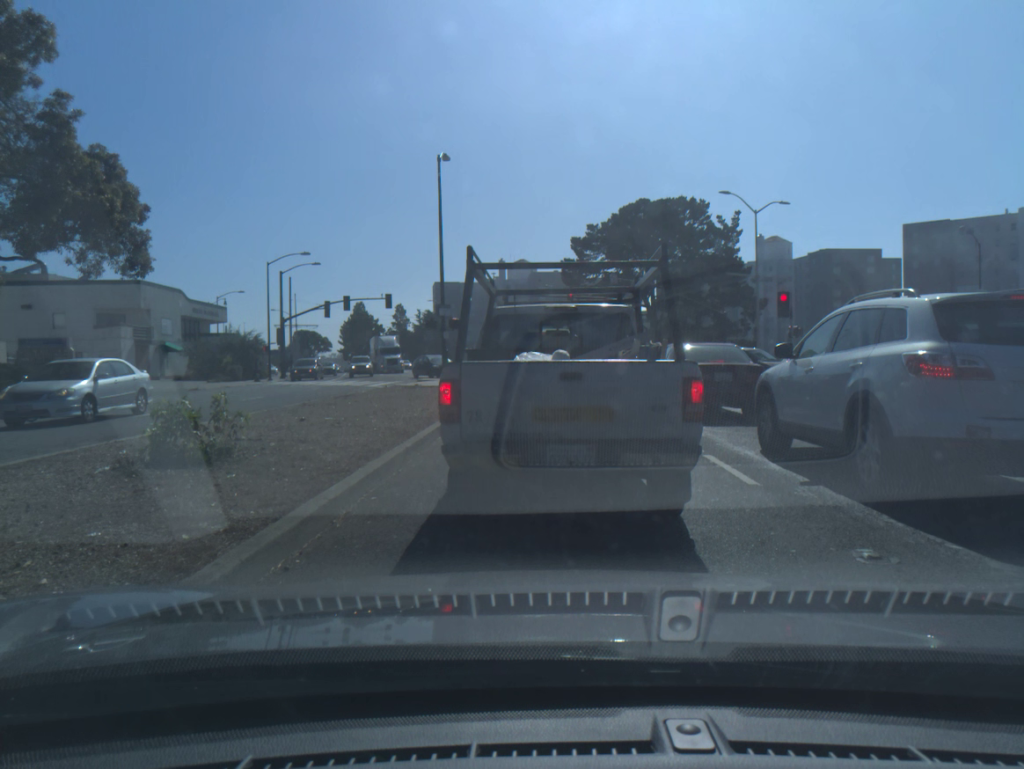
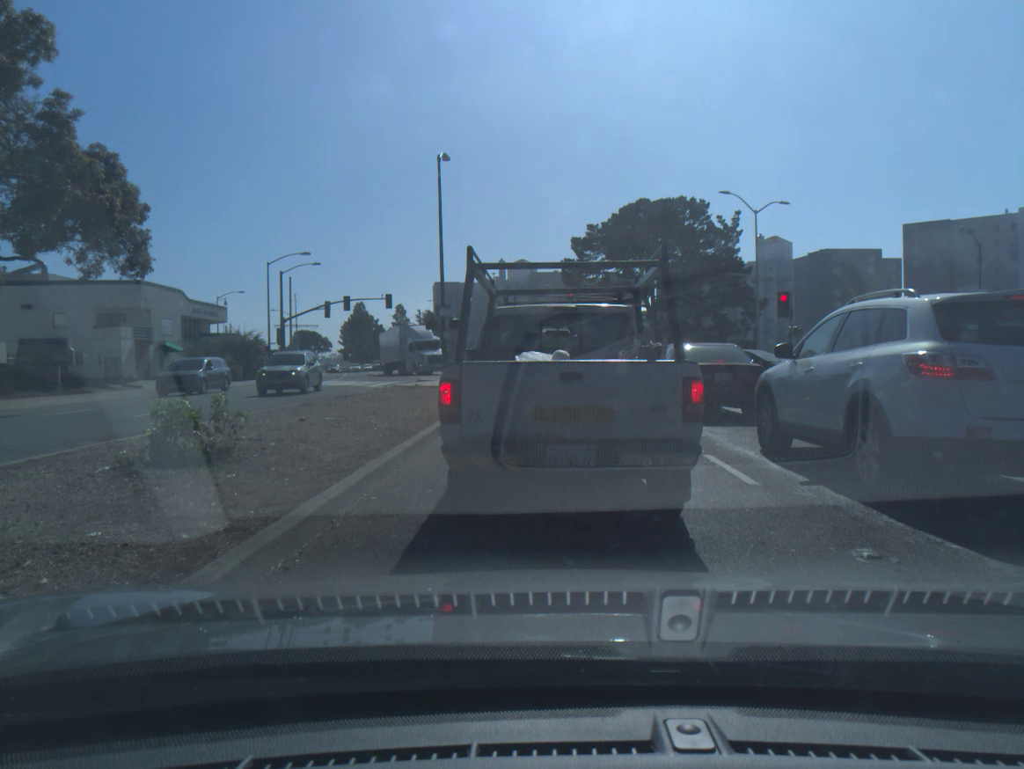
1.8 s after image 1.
(0.0, 0.0) m; 0°
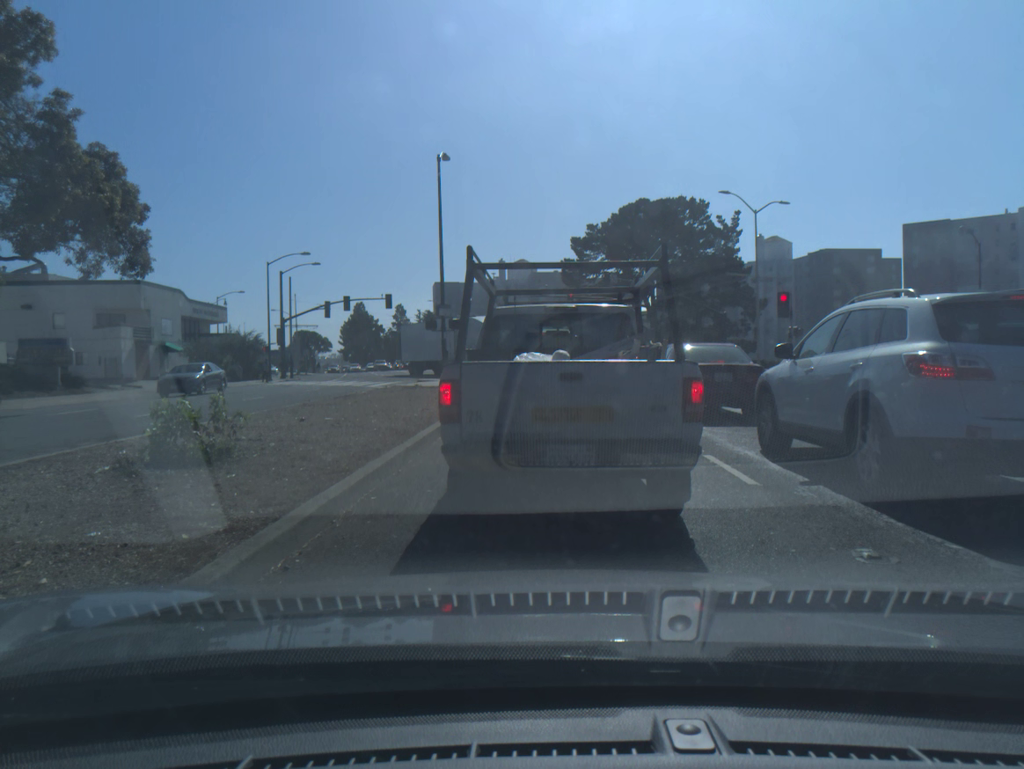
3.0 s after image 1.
(0.0, 0.0) m; 0°
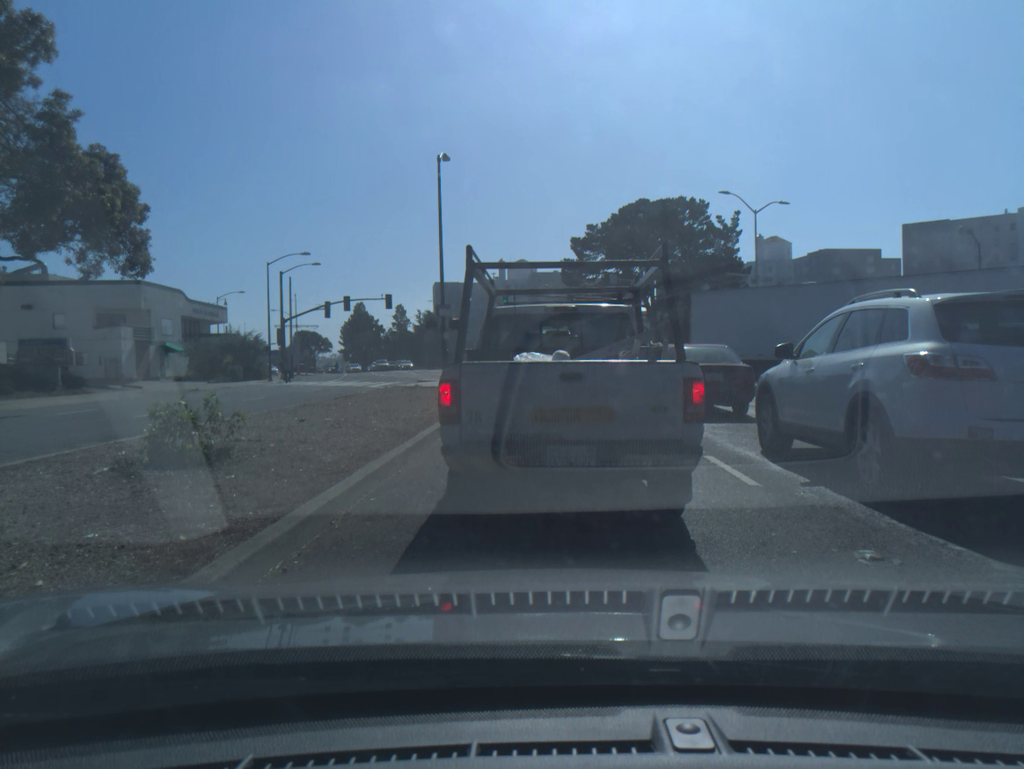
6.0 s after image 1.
(+0.1, 0.0) m; 0°
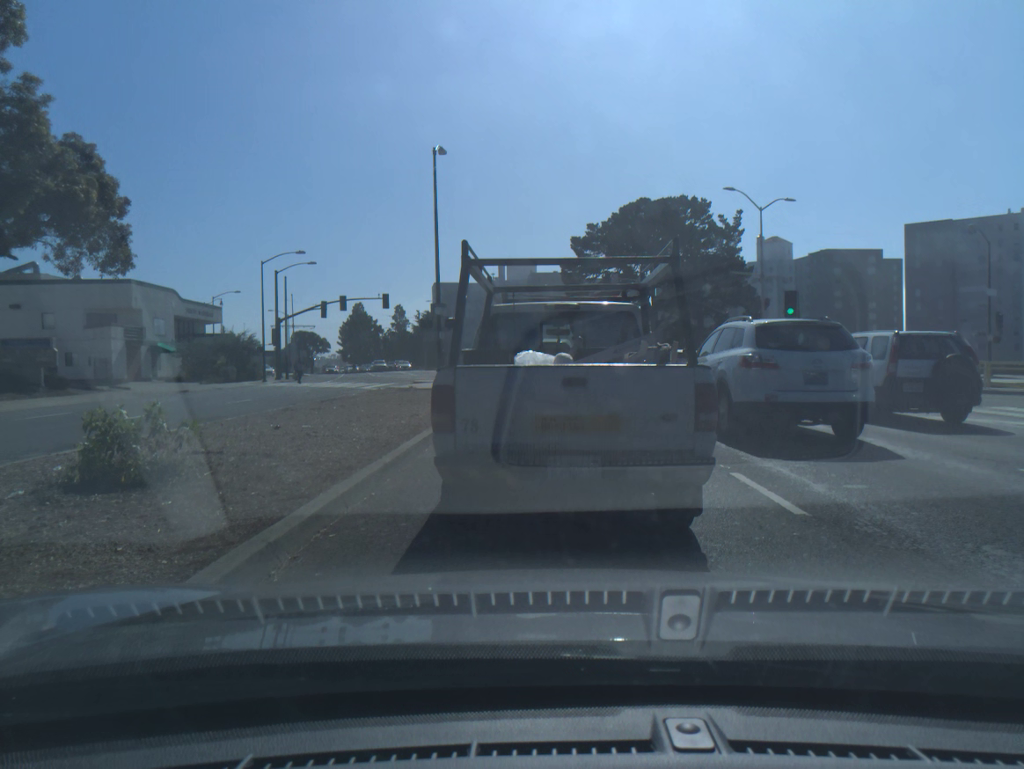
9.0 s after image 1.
(-0.1, +1.2) m; -1°
